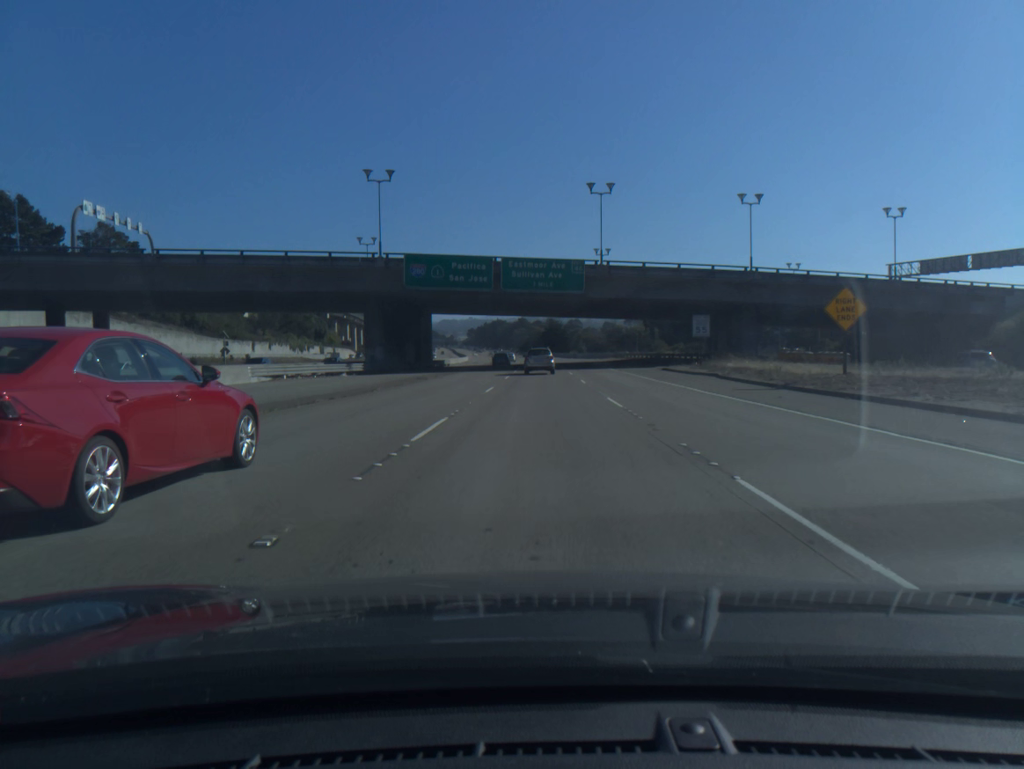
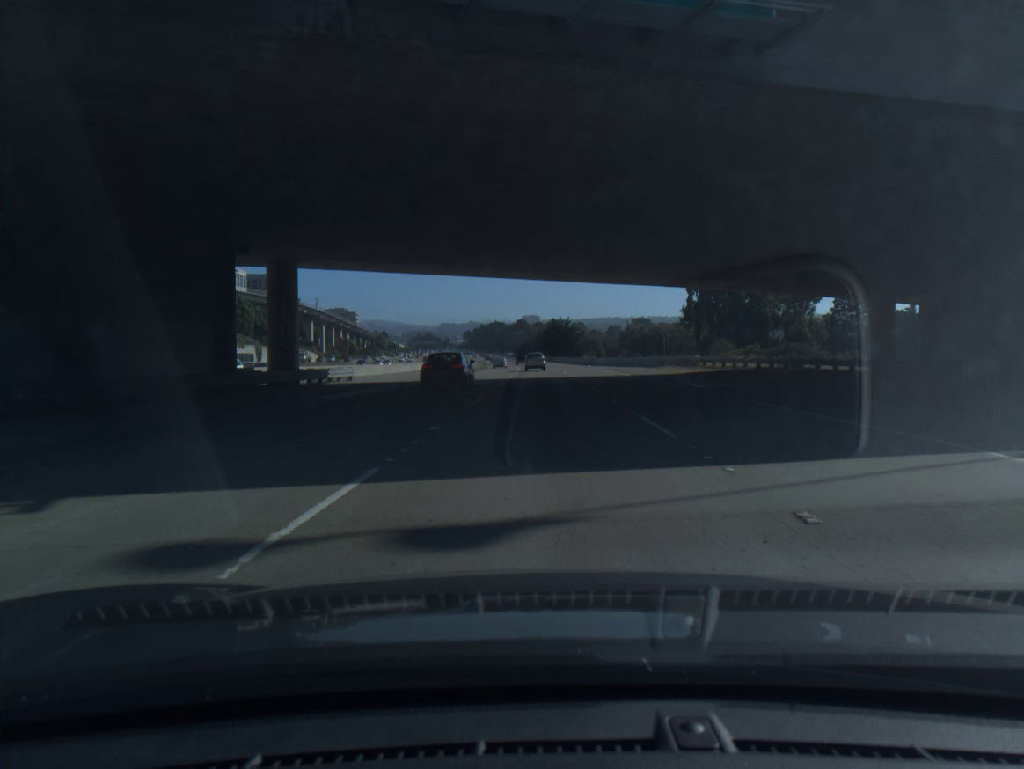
(0.0, +50.2) m; 0°
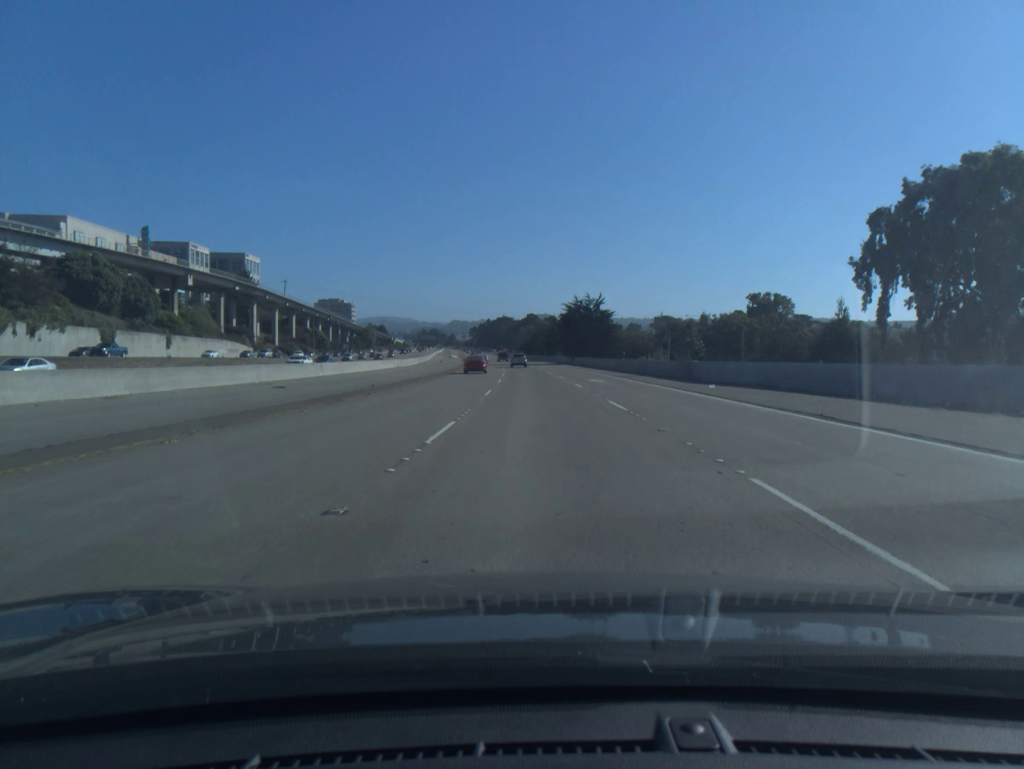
(-0.4, +64.8) m; -1°
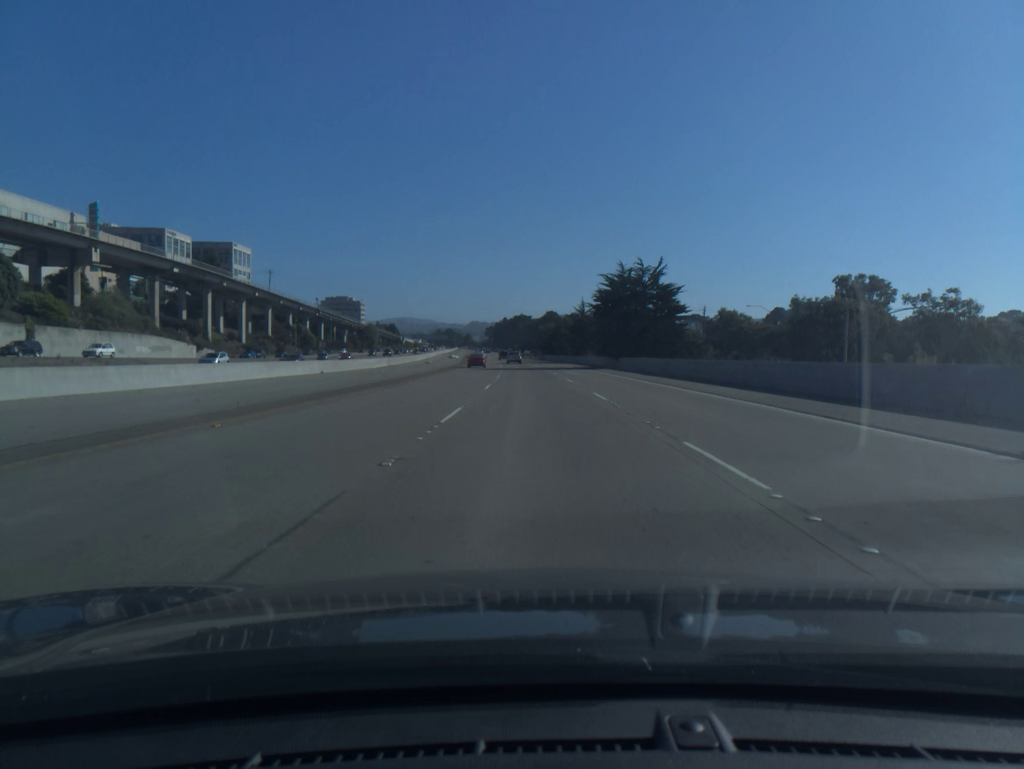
(-0.4, +40.6) m; -1°
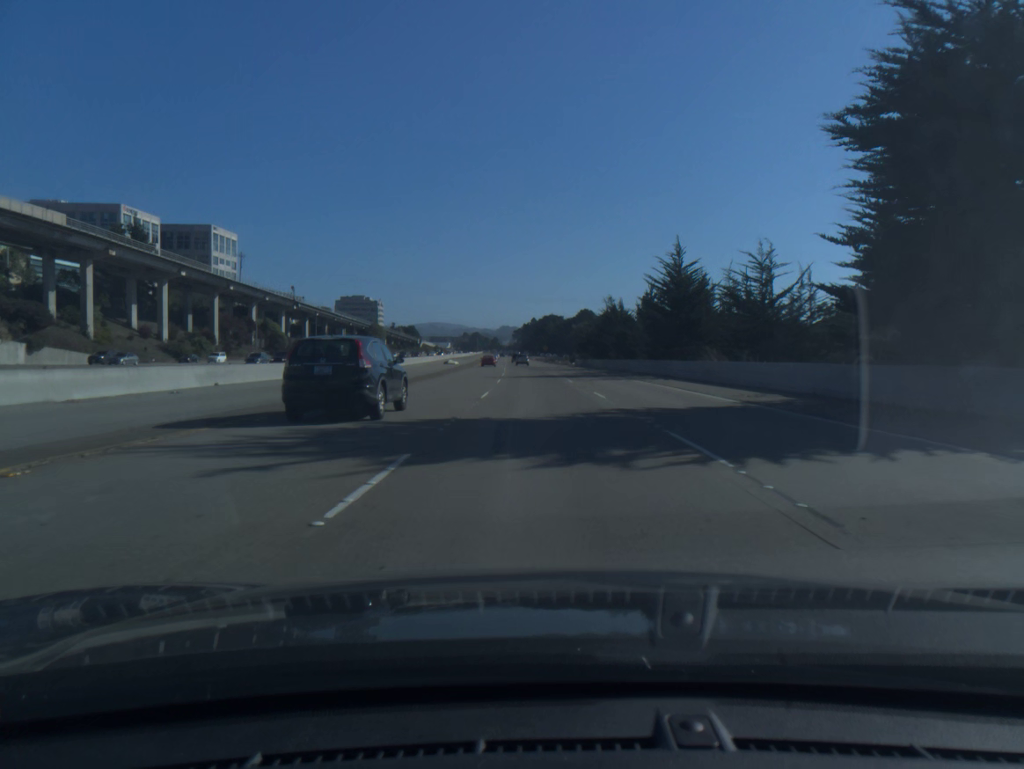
(-1.2, +56.4) m; -2°
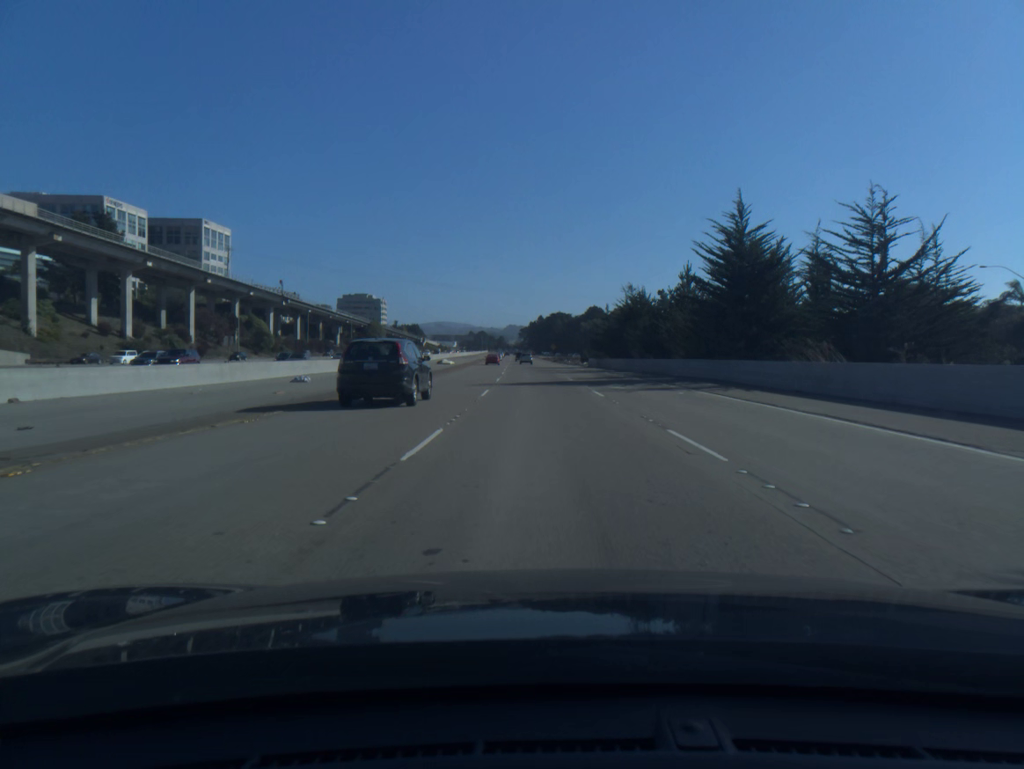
(-0.1, +14.5) m; -1°
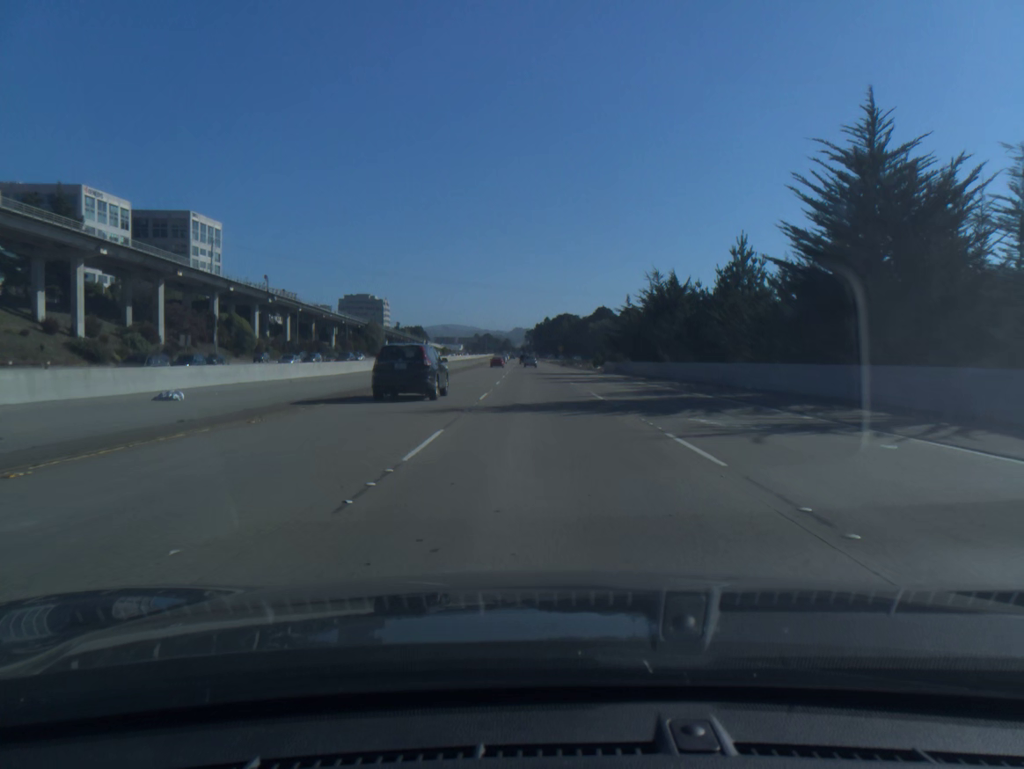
(0.0, +14.6) m; 0°
